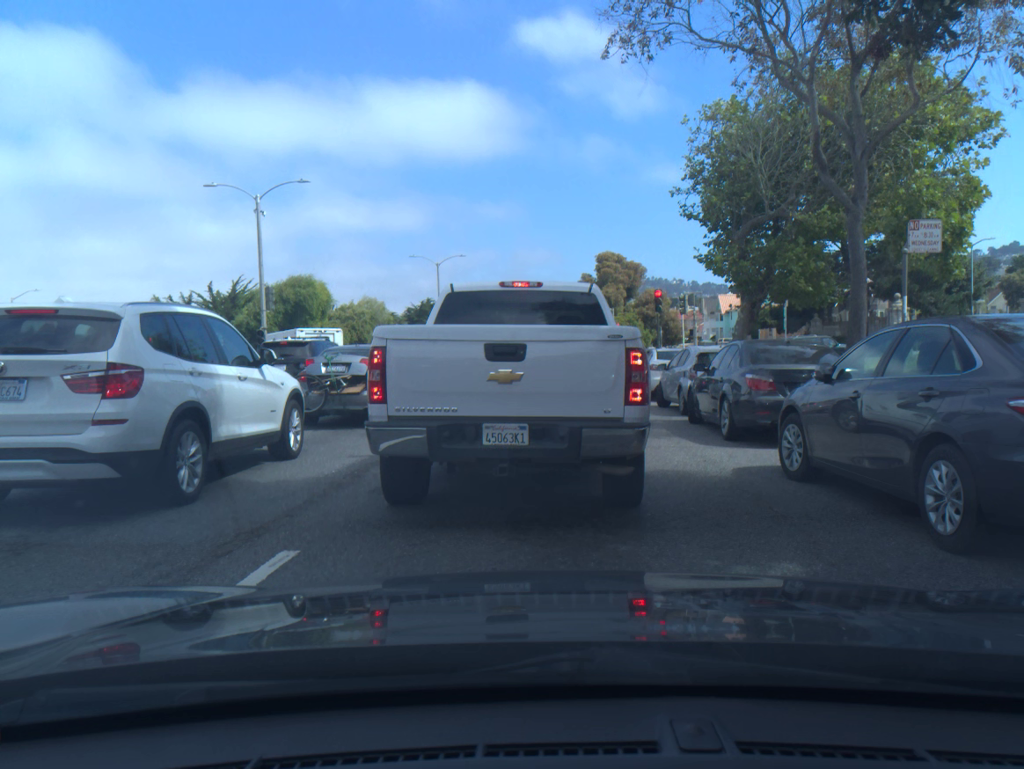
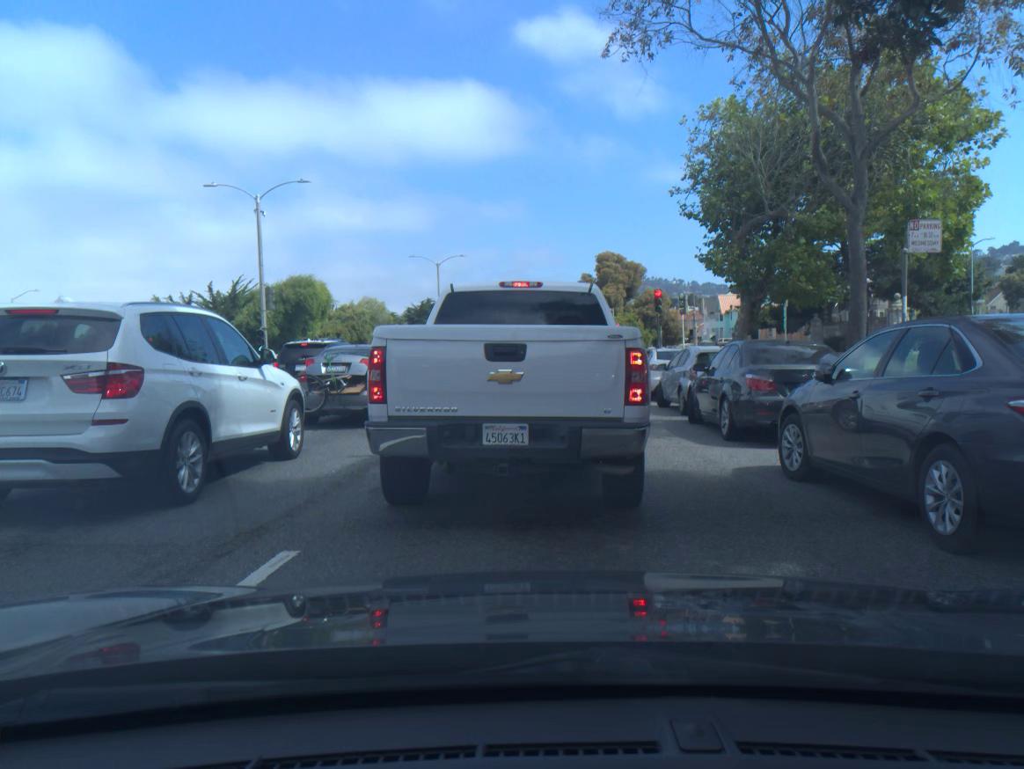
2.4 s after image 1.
(0.0, 0.0) m; 0°
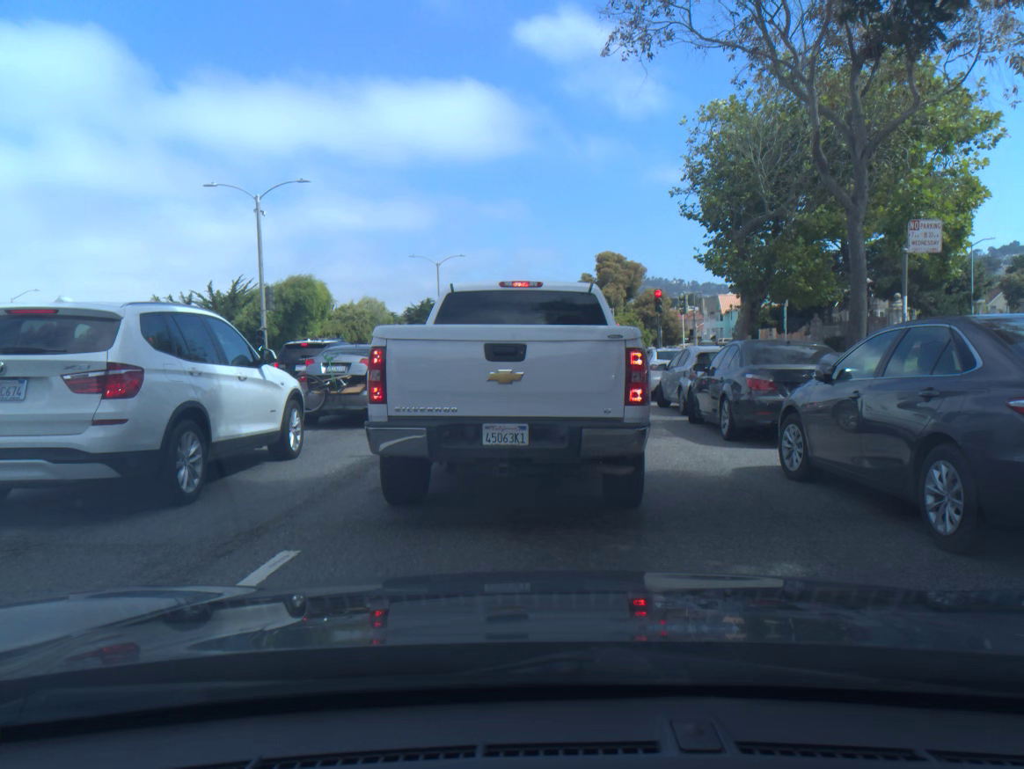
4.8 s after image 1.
(0.0, 0.0) m; 0°
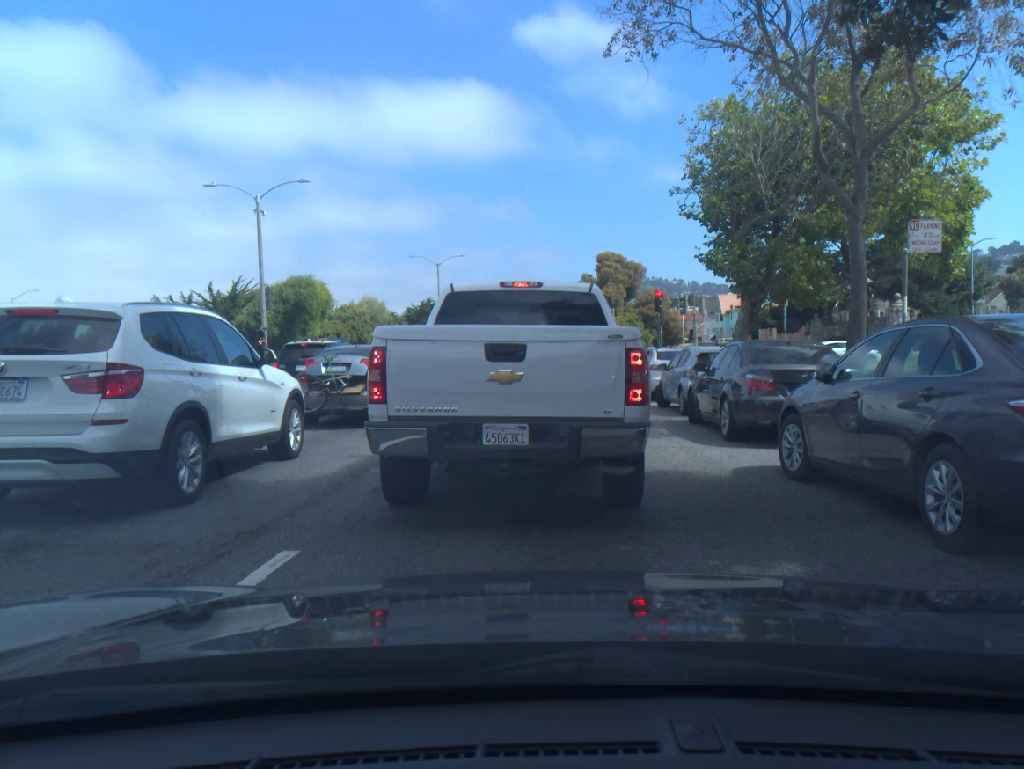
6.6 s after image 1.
(0.0, 0.0) m; 0°
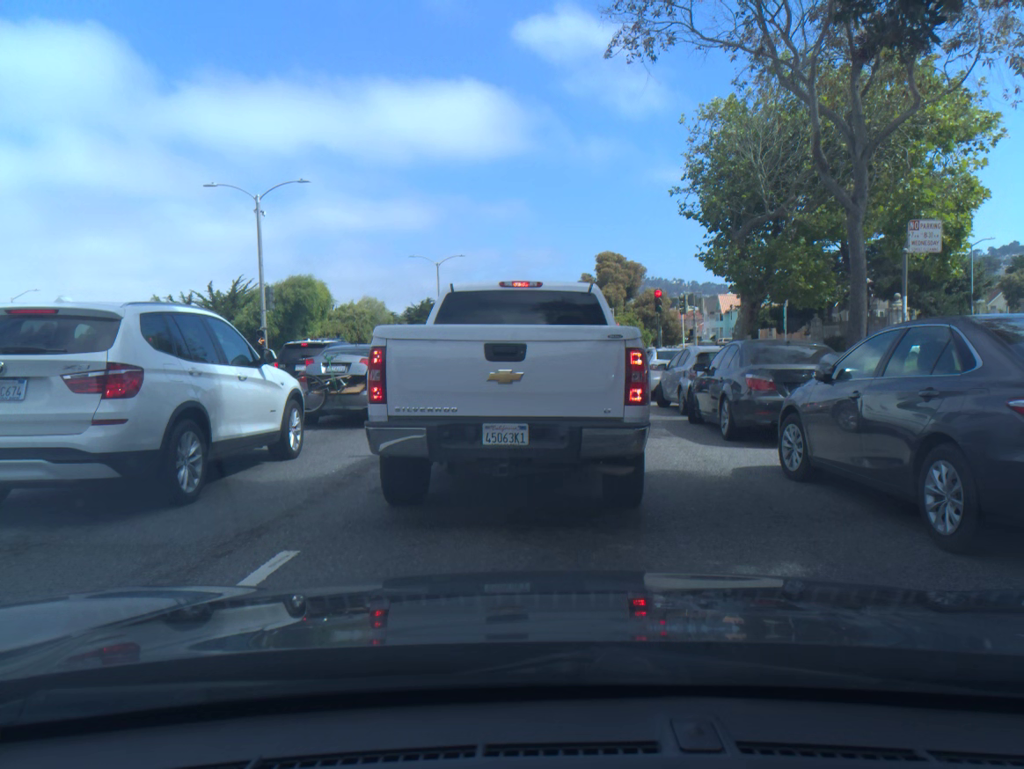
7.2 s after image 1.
(0.0, 0.0) m; 0°
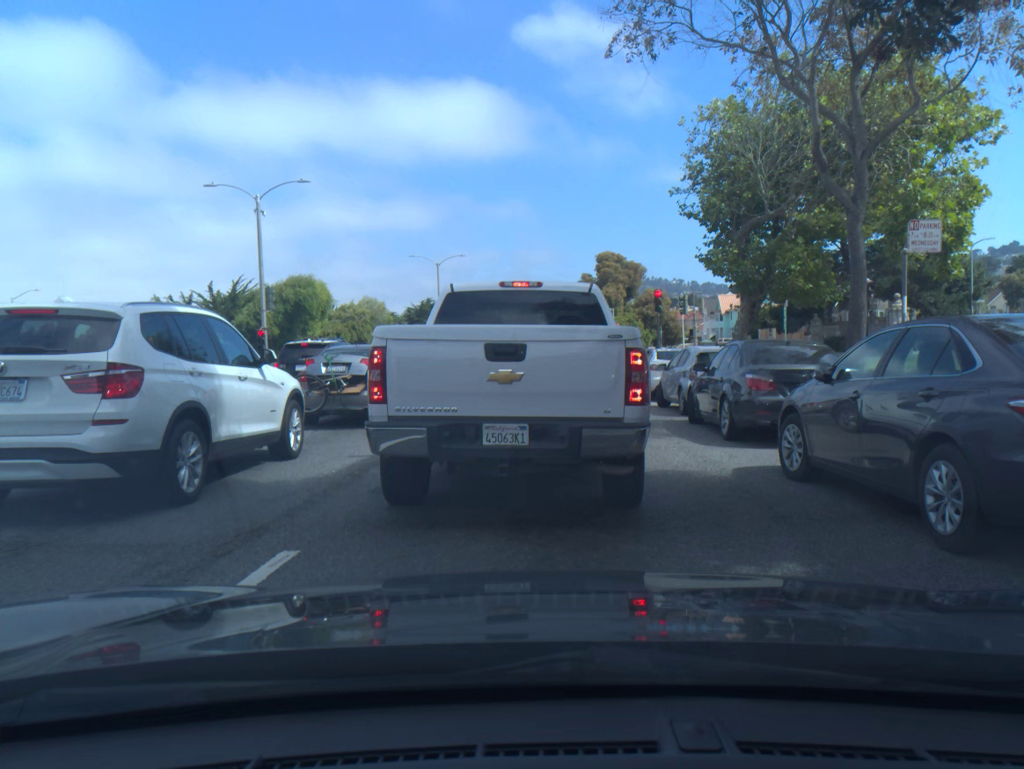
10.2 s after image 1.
(0.0, 0.0) m; 0°
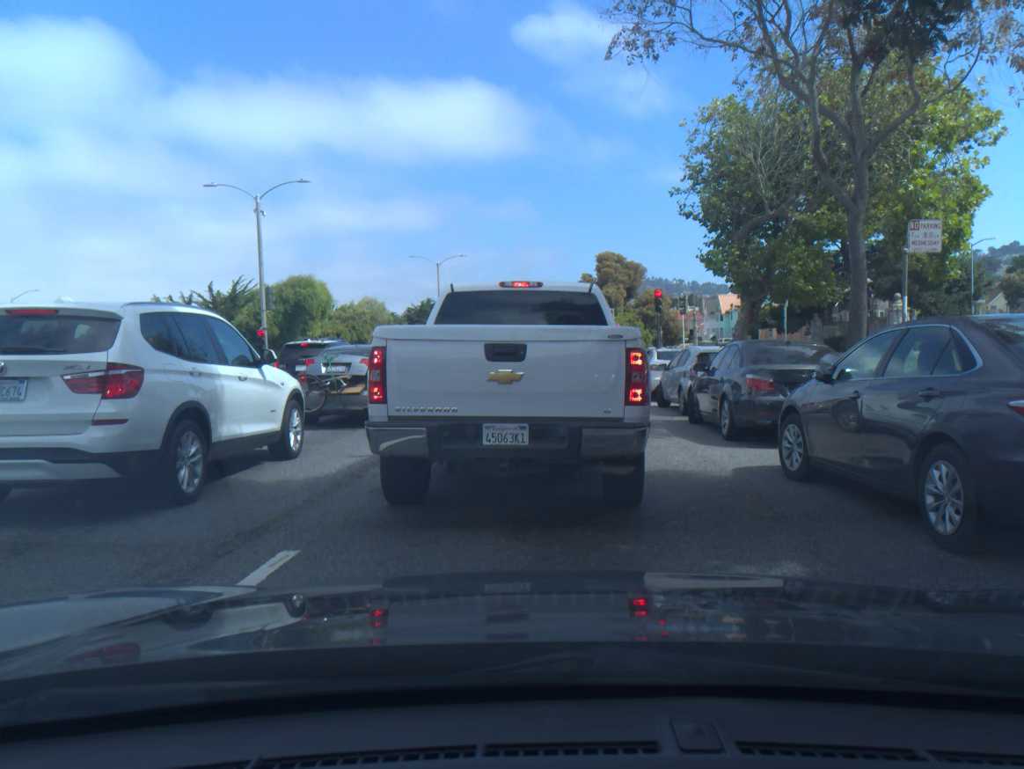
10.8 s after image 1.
(0.0, 0.0) m; 0°
